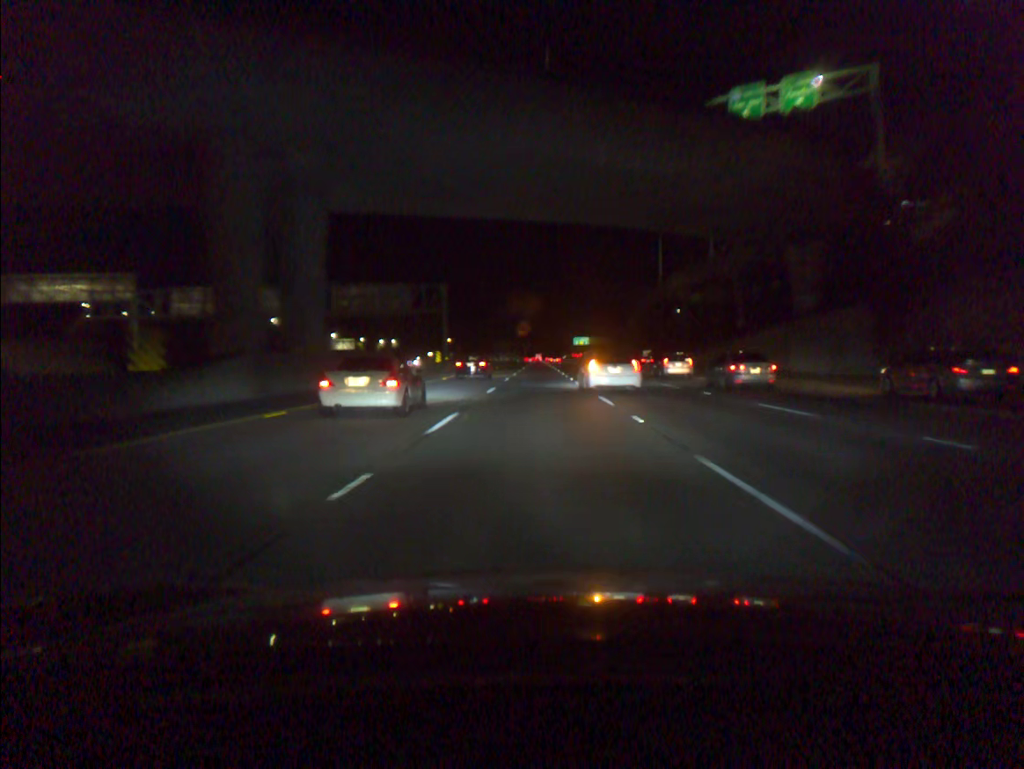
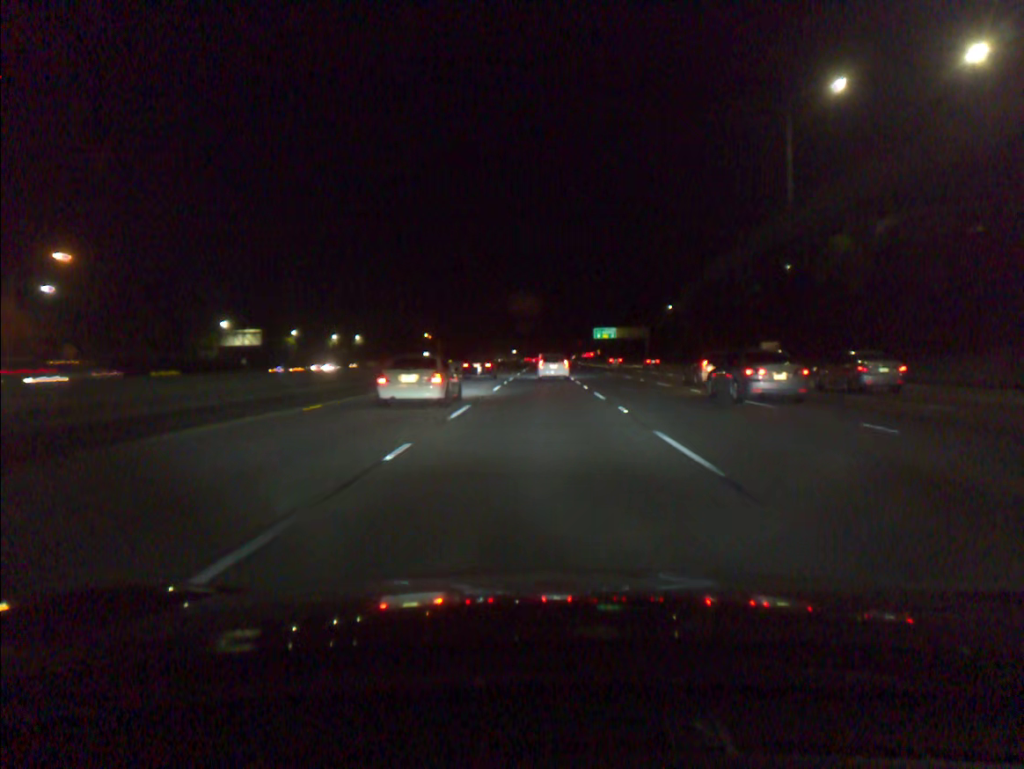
(-0.3, +84.6) m; 0°
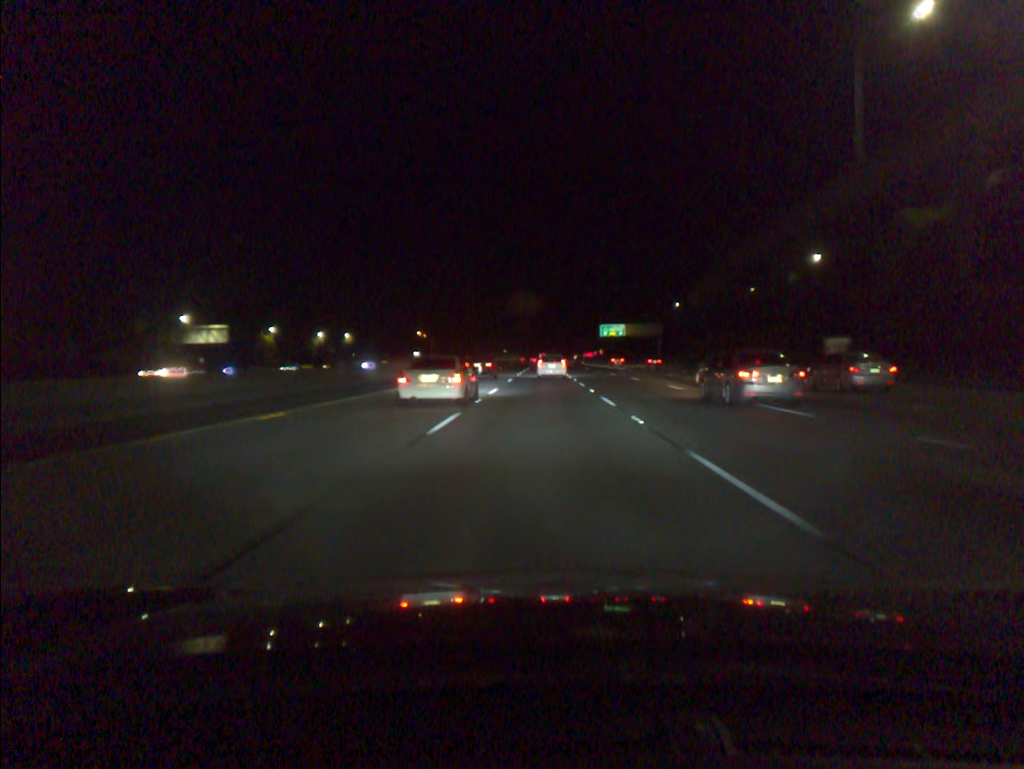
(0.0, +17.4) m; 0°
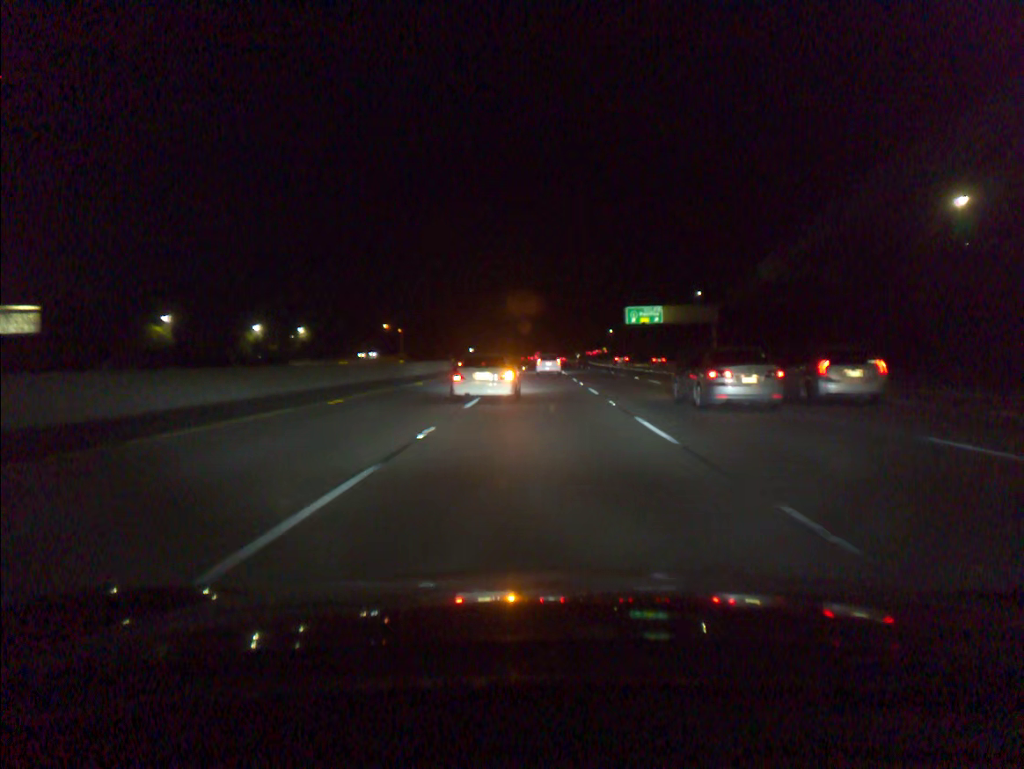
(+0.1, +52.9) m; 0°
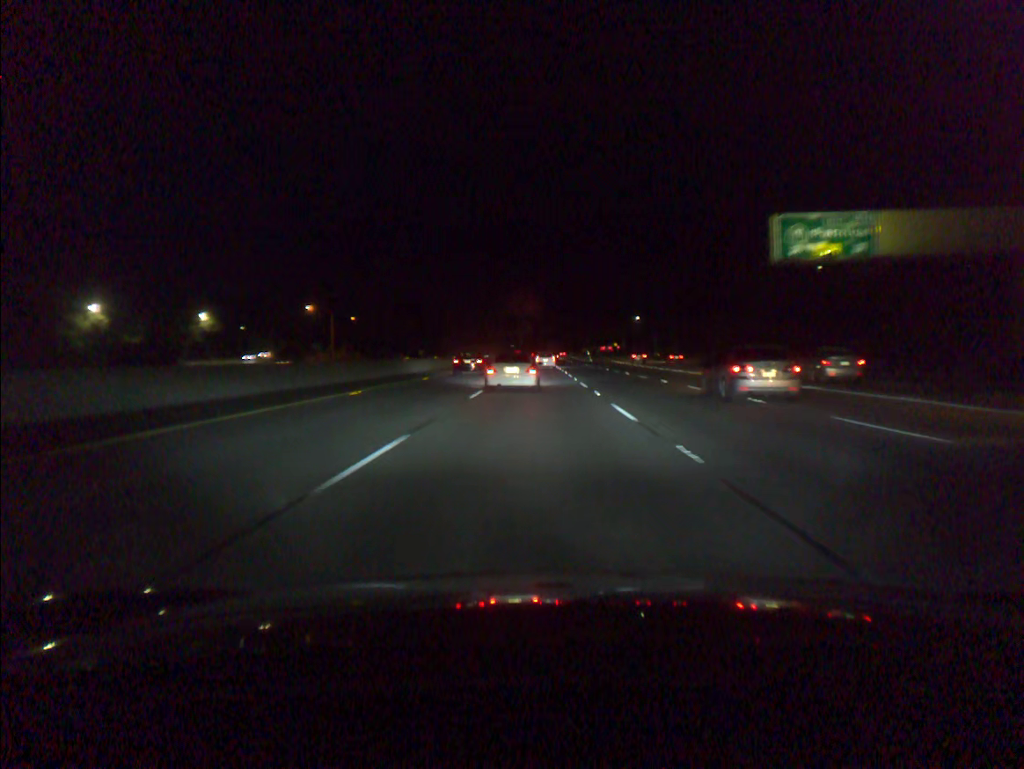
(+0.1, +69.9) m; 0°
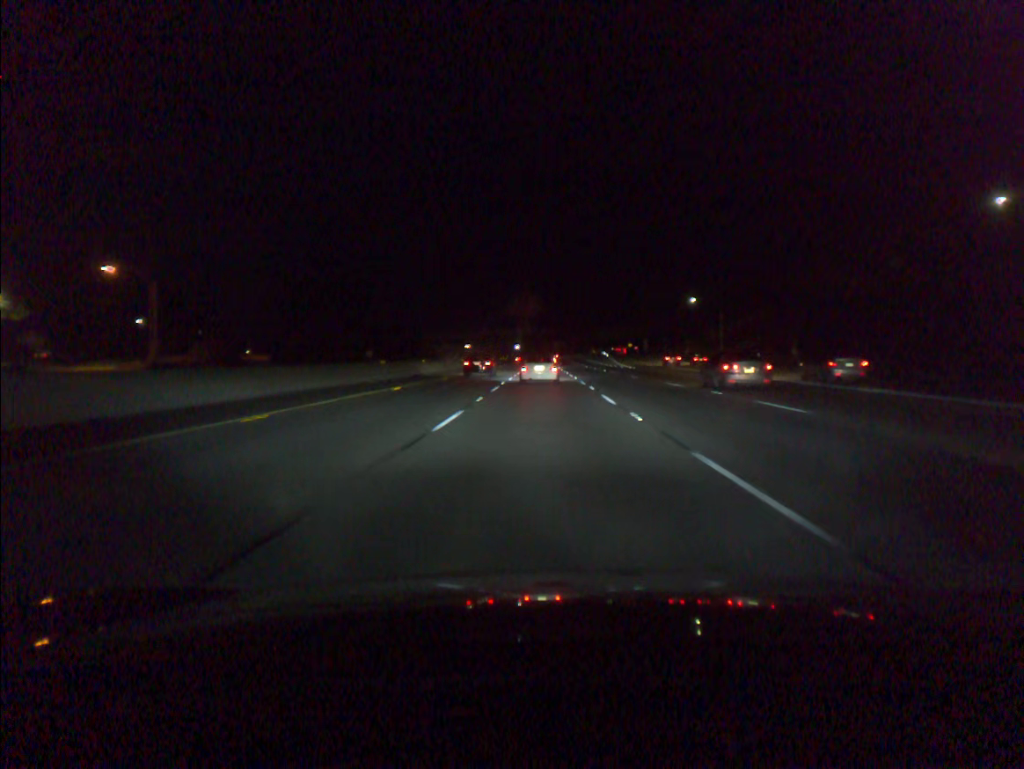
(-0.2, +67.3) m; 0°
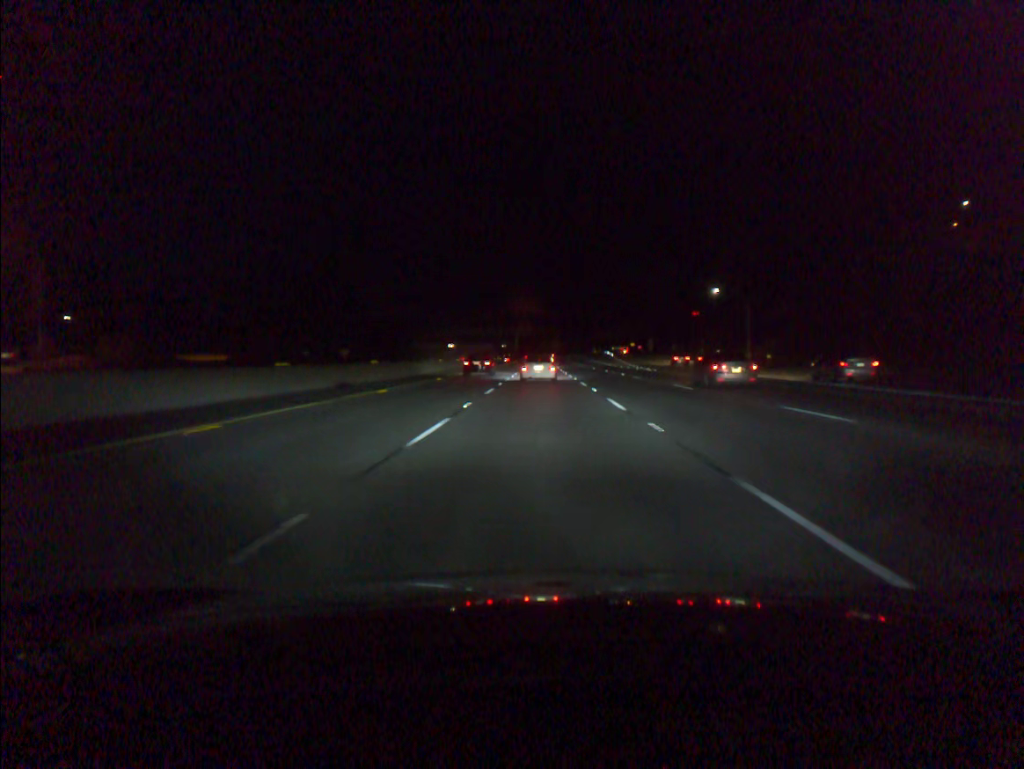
(0.0, +16.8) m; 0°
